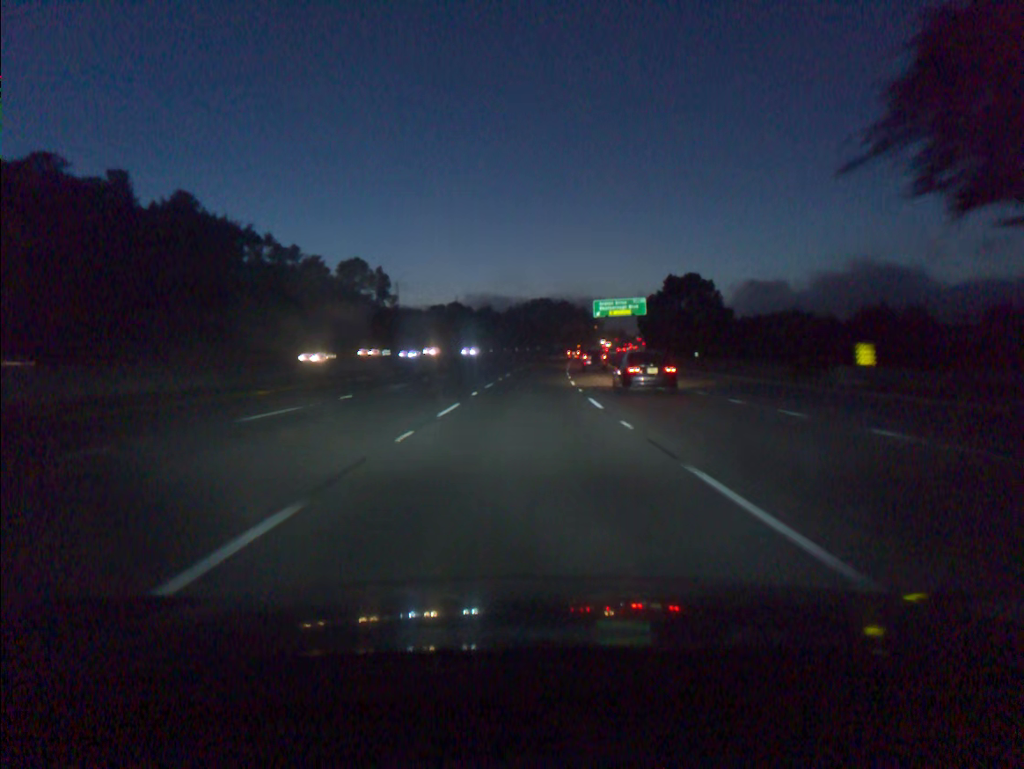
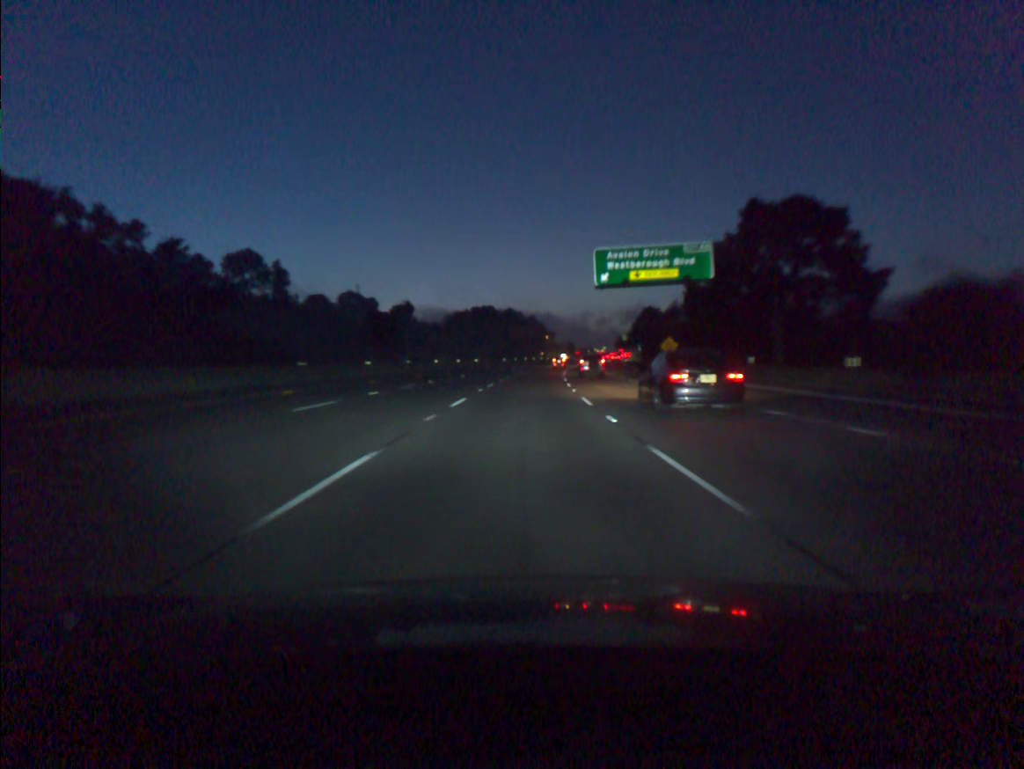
(+2.6, +68.8) m; +4°
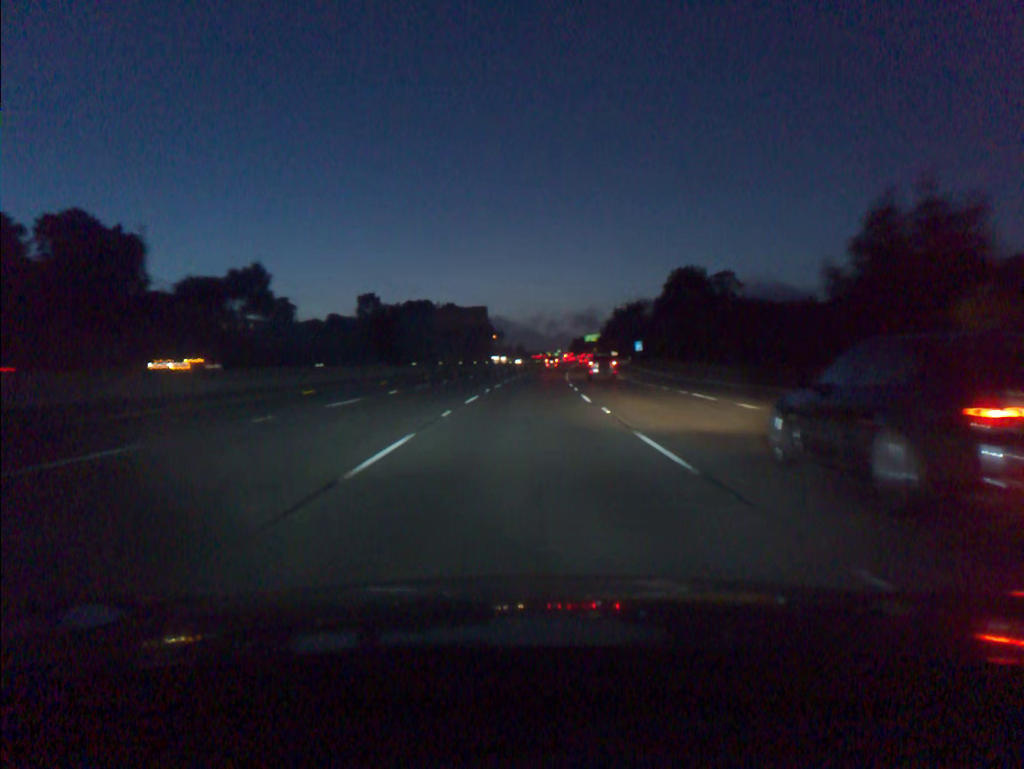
(+2.2, +70.4) m; +4°
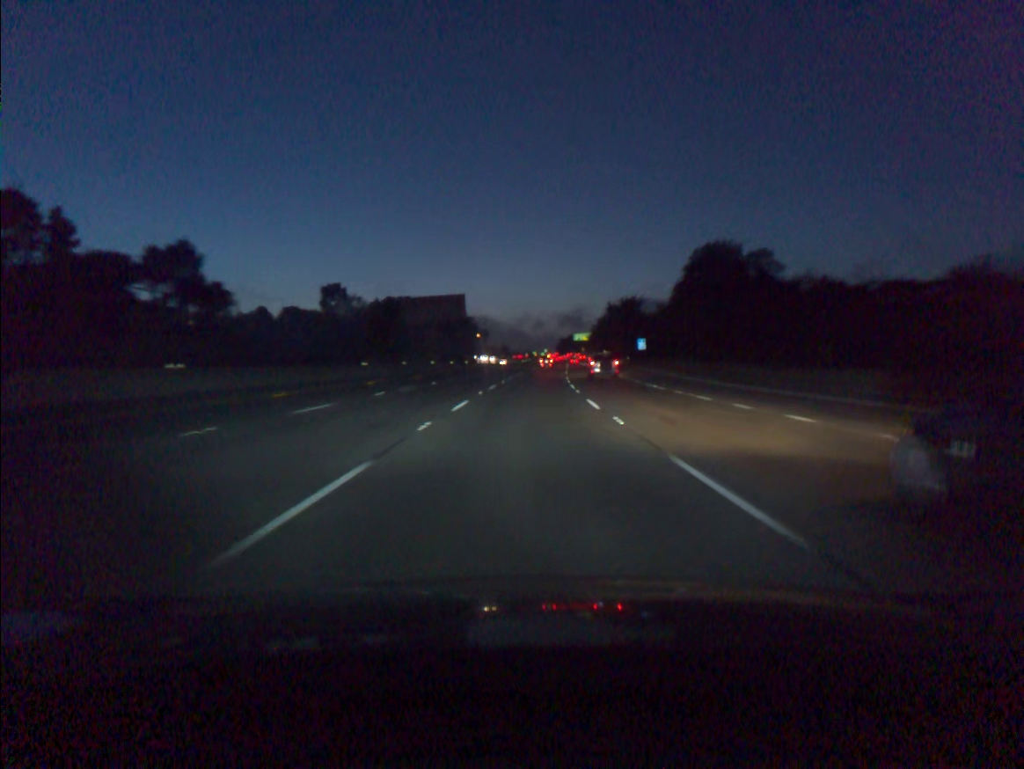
(+0.2, +17.8) m; +1°
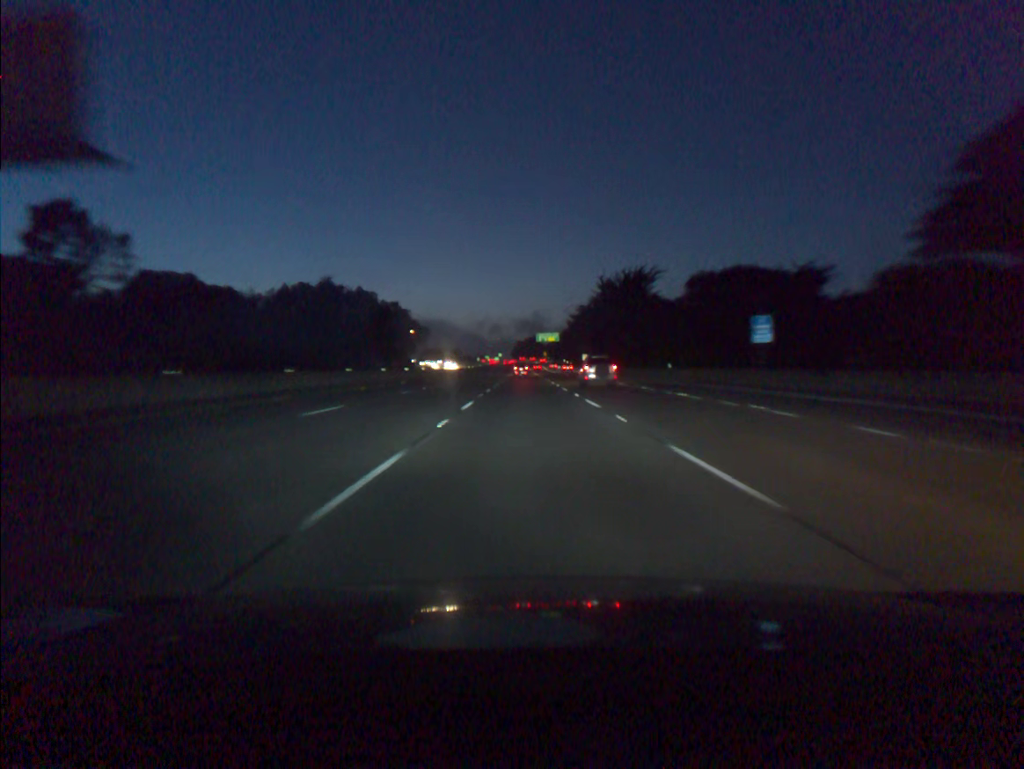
(+2.4, +71.8) m; +3°
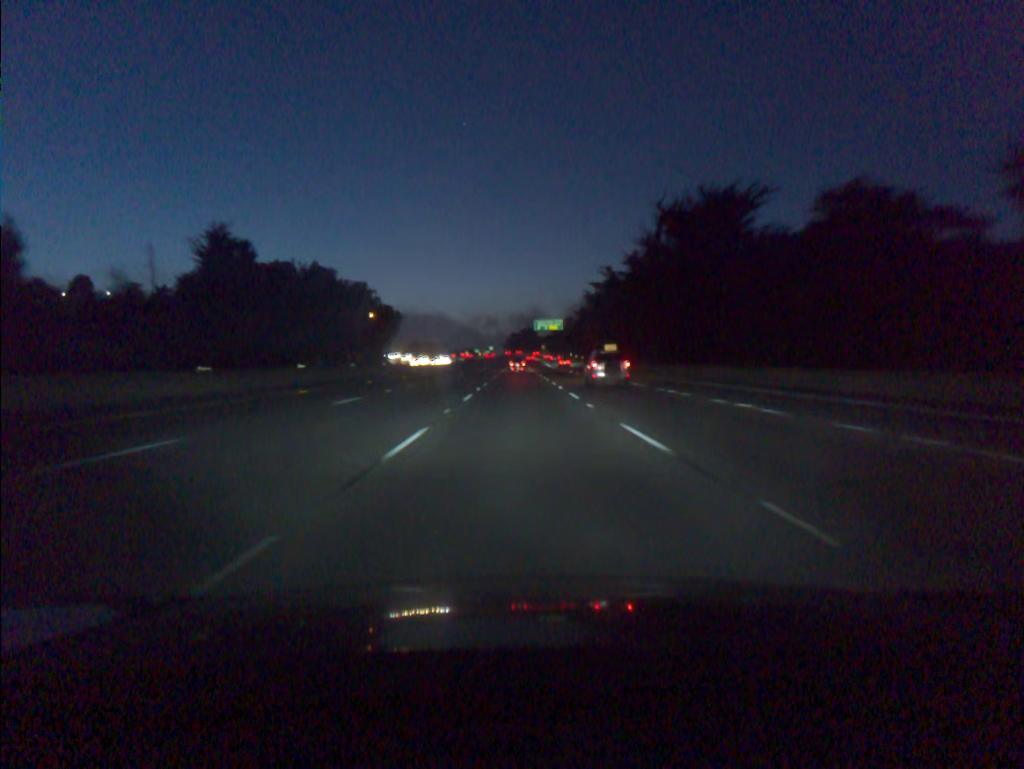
(+0.3, +54.4) m; 0°
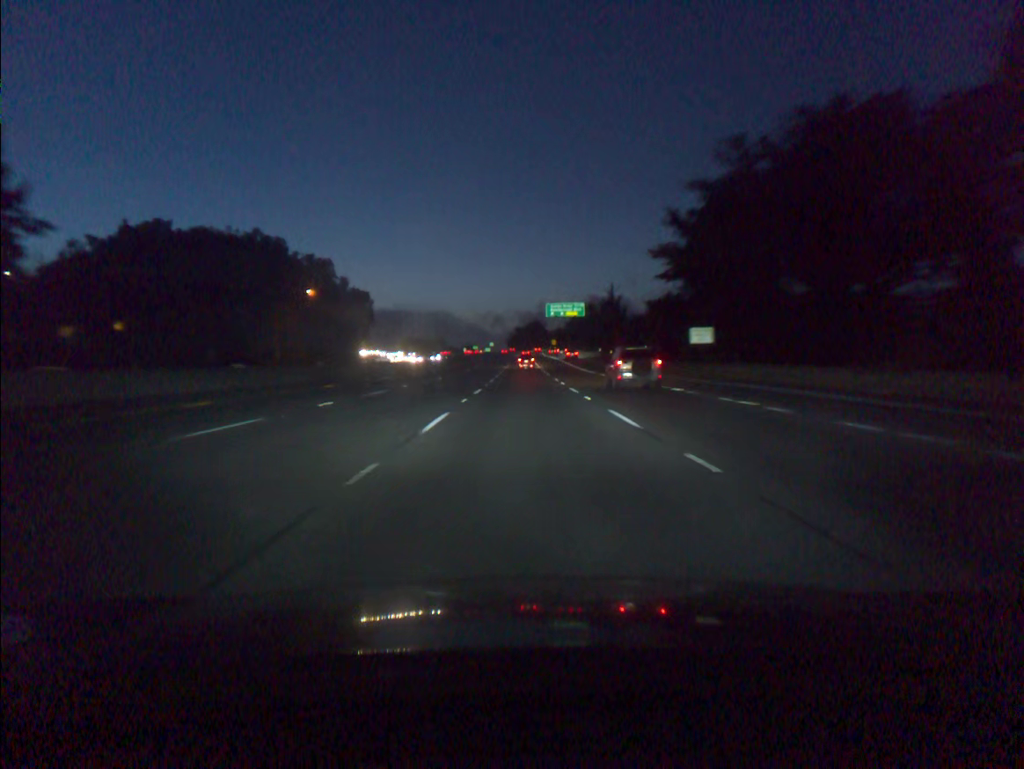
(-0.2, +54.9) m; 0°
